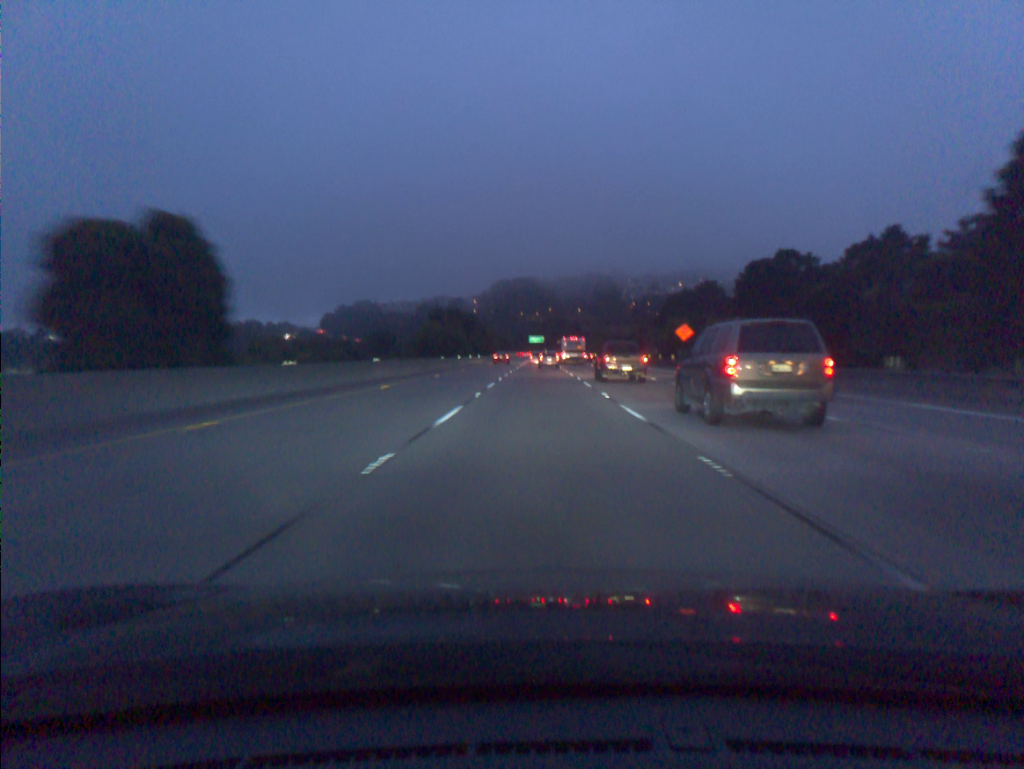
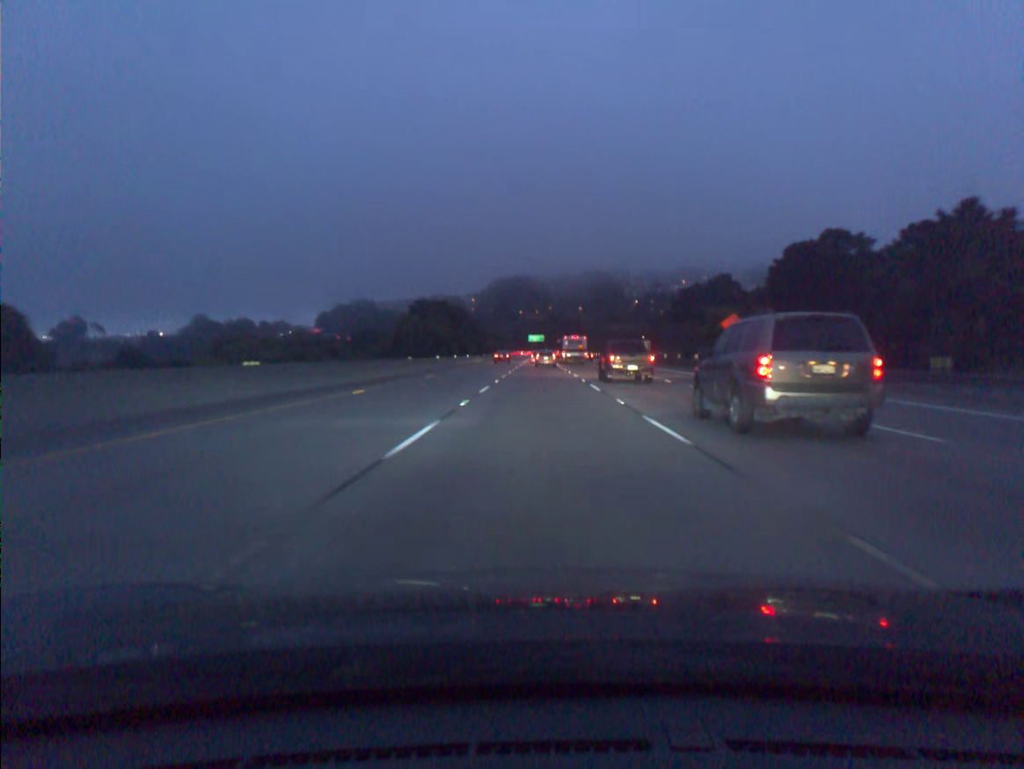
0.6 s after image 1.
(0.0, +18.4) m; 0°
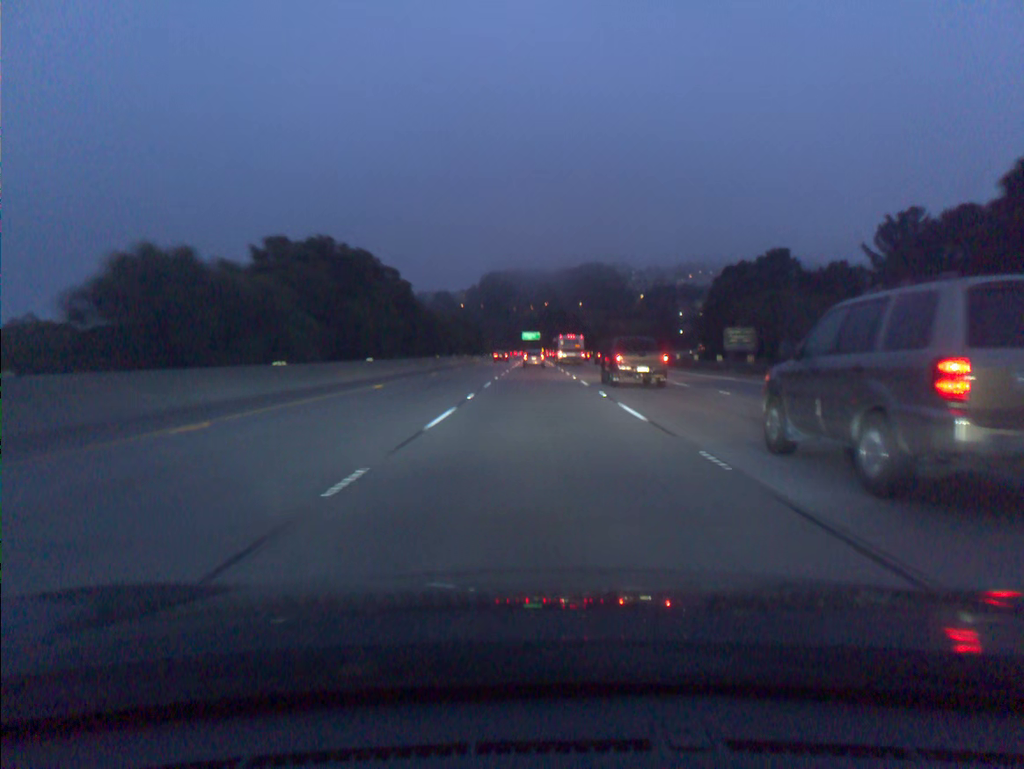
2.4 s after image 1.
(+0.1, +55.2) m; 0°
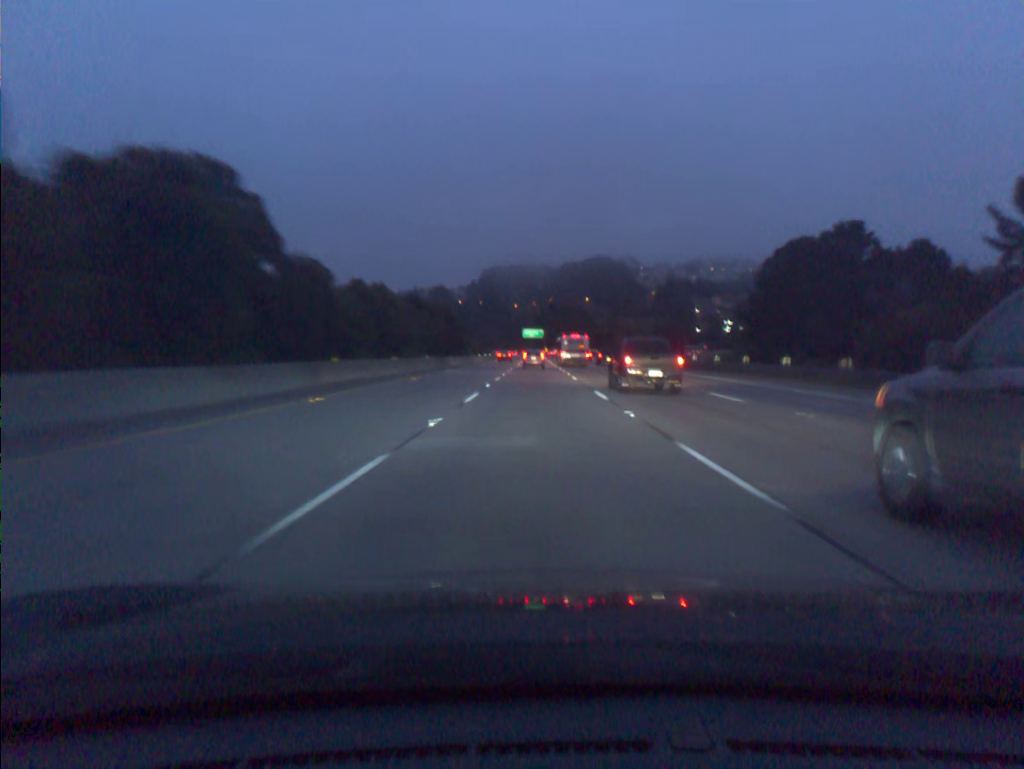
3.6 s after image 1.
(0.0, +36.7) m; 0°
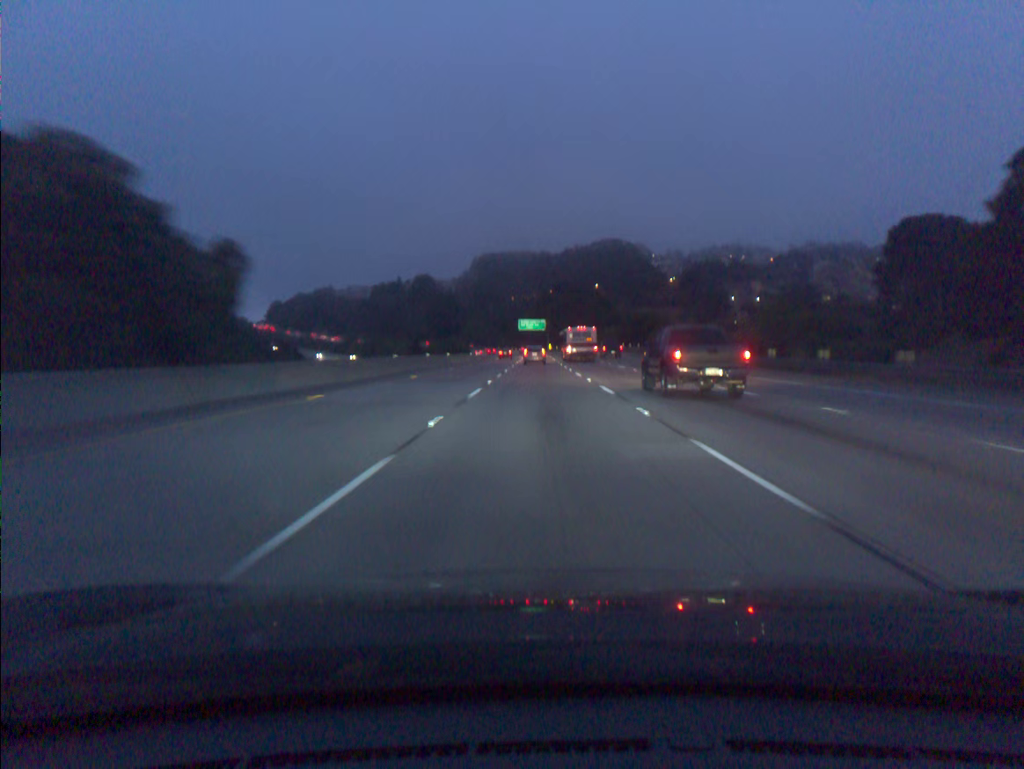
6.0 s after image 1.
(-0.1, +73.5) m; 0°
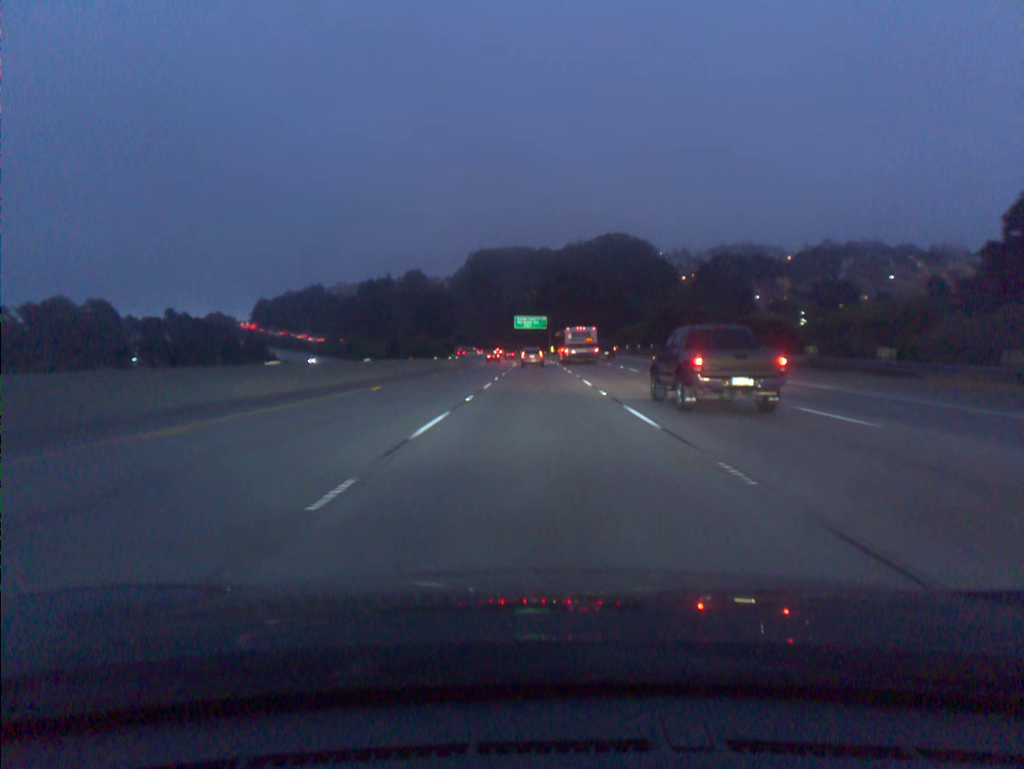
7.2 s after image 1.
(0.0, +36.8) m; 0°
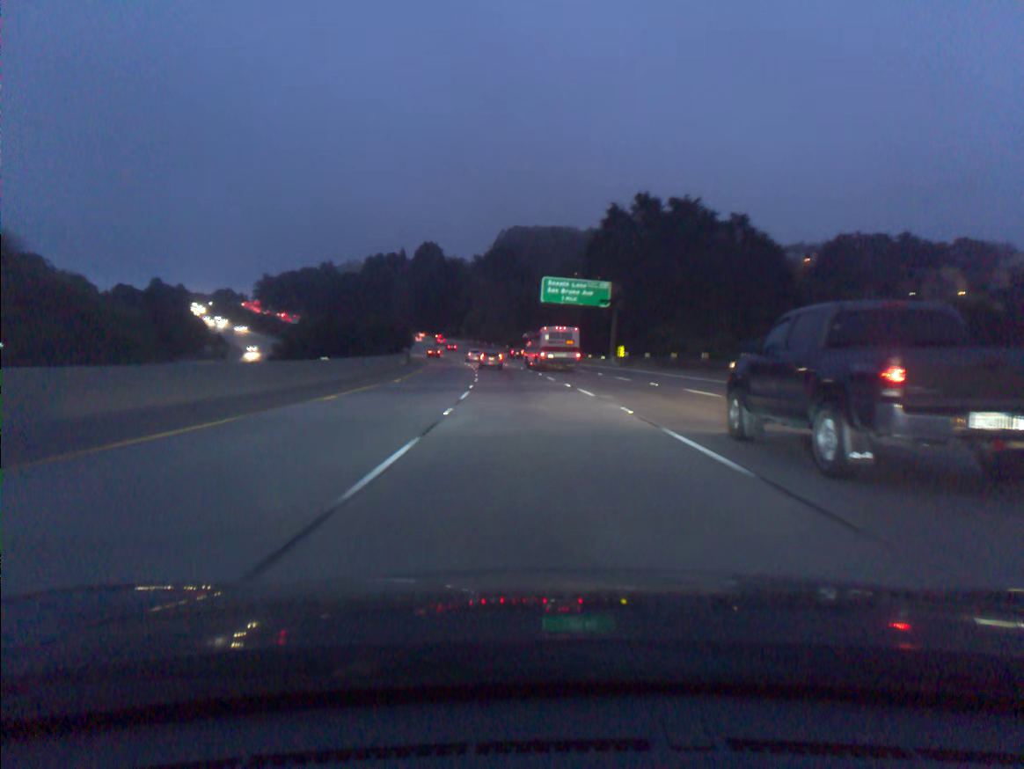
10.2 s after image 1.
(-1.1, +92.3) m; -3°
